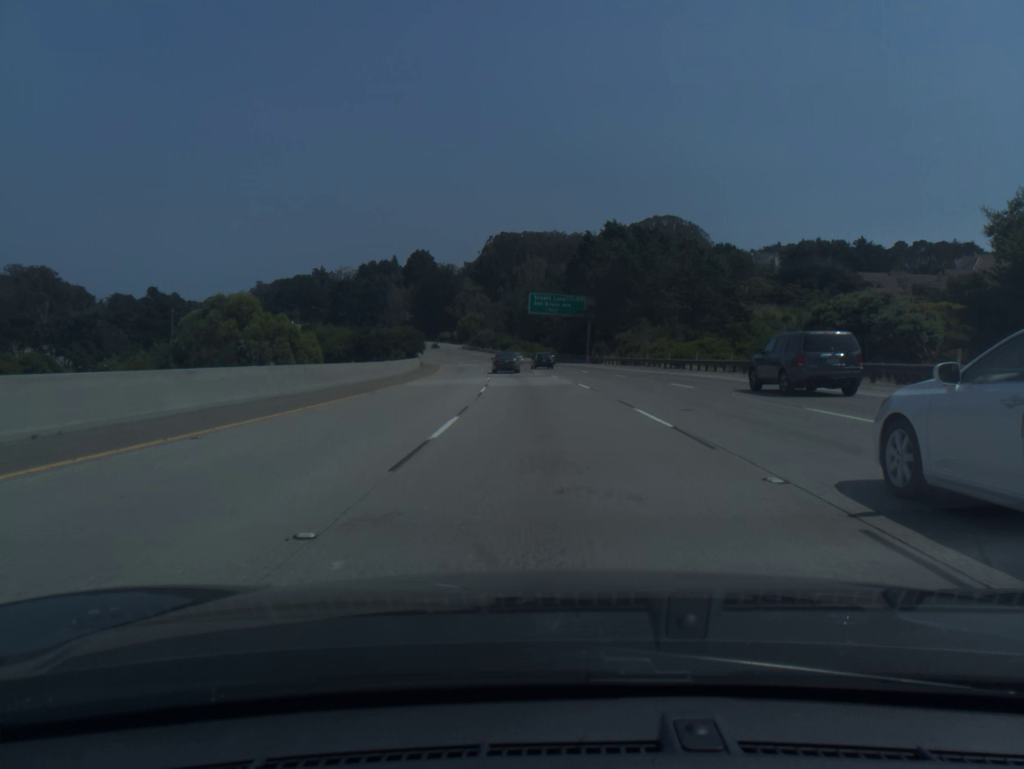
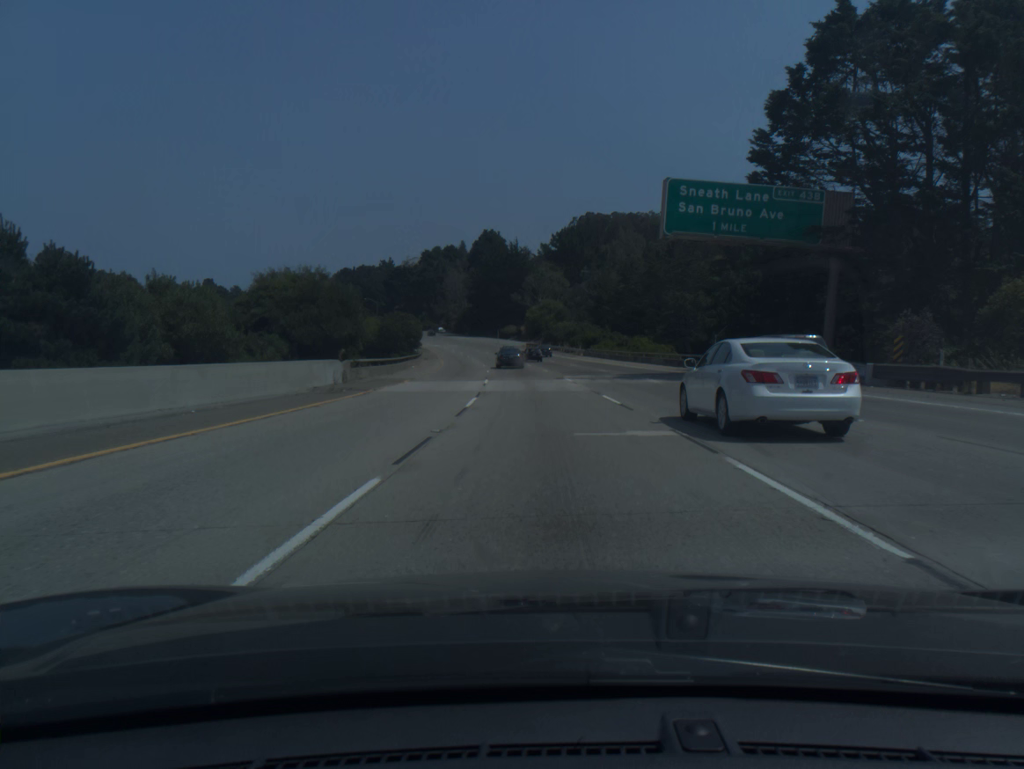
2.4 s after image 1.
(-3.2, +66.0) m; -6°
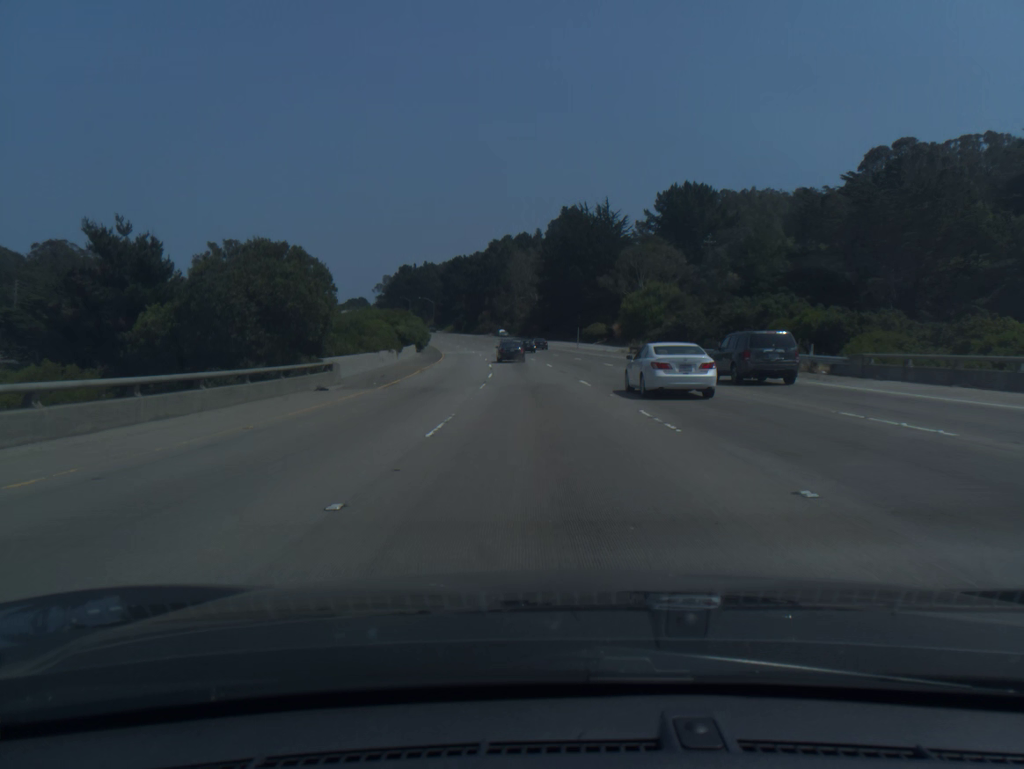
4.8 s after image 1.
(-3.3, +65.7) m; -6°
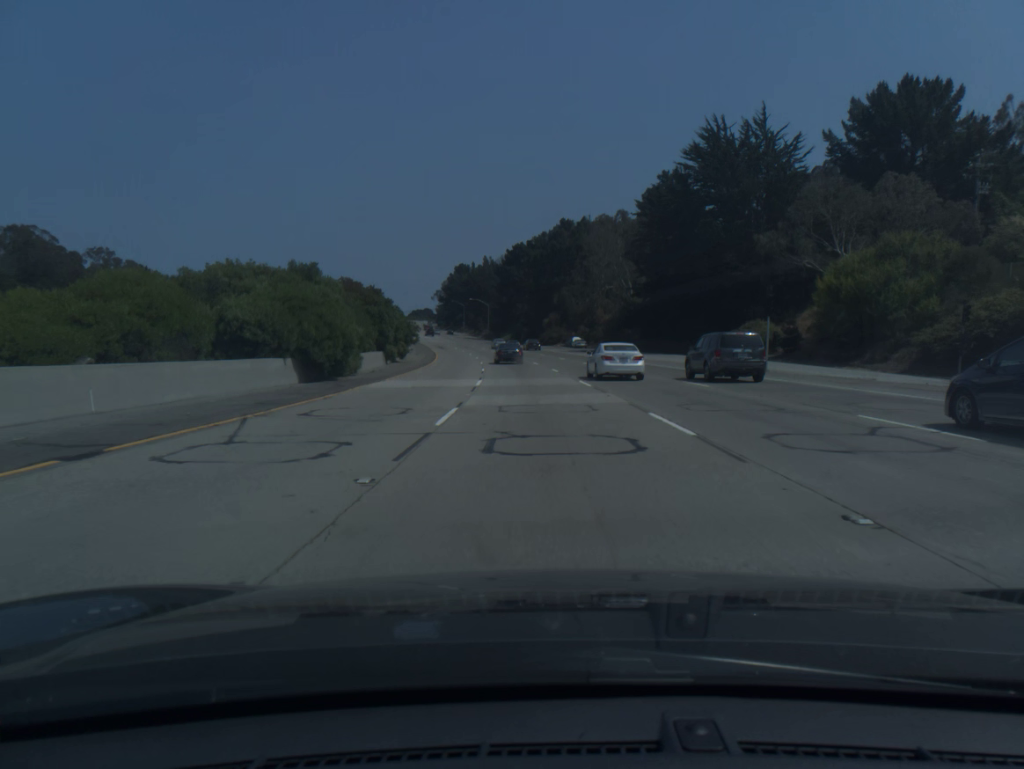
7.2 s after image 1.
(-3.1, +65.3) m; -5°
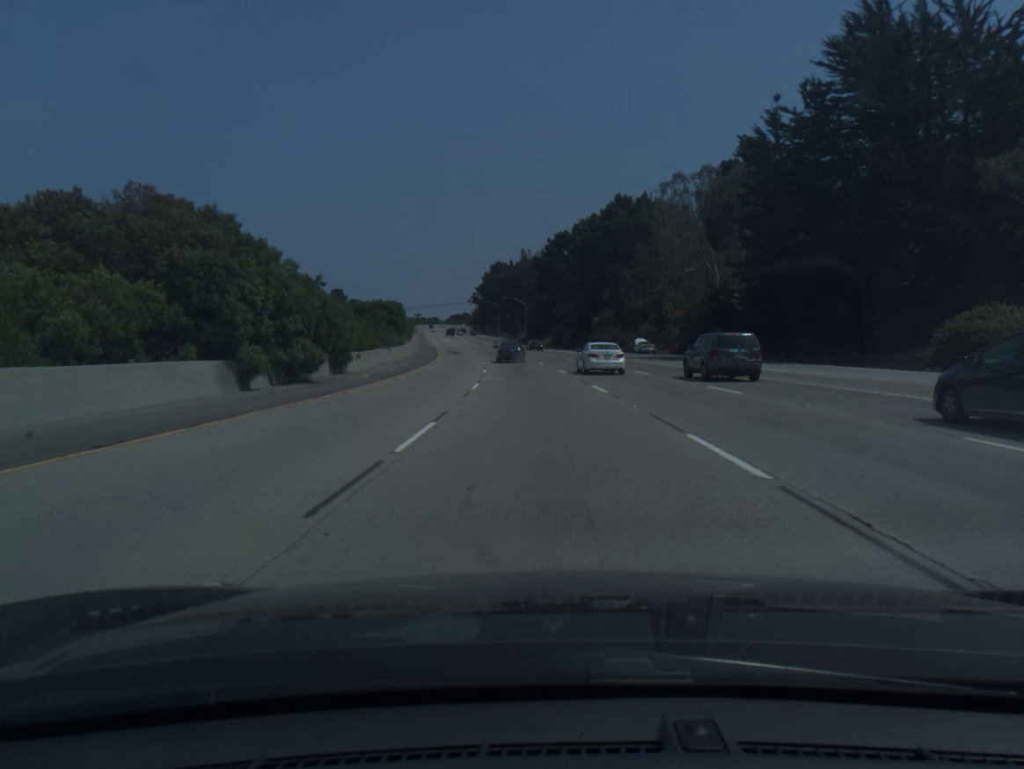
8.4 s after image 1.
(-0.9, +32.4) m; -3°
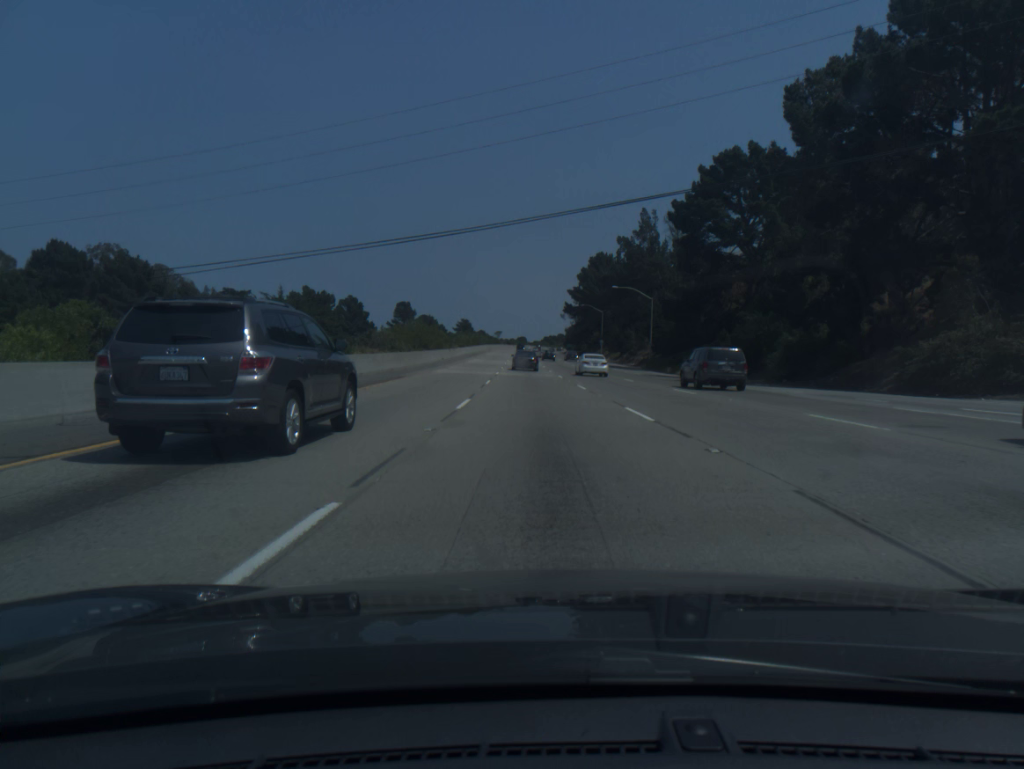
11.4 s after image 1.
(-5.1, +80.0) m; -7°
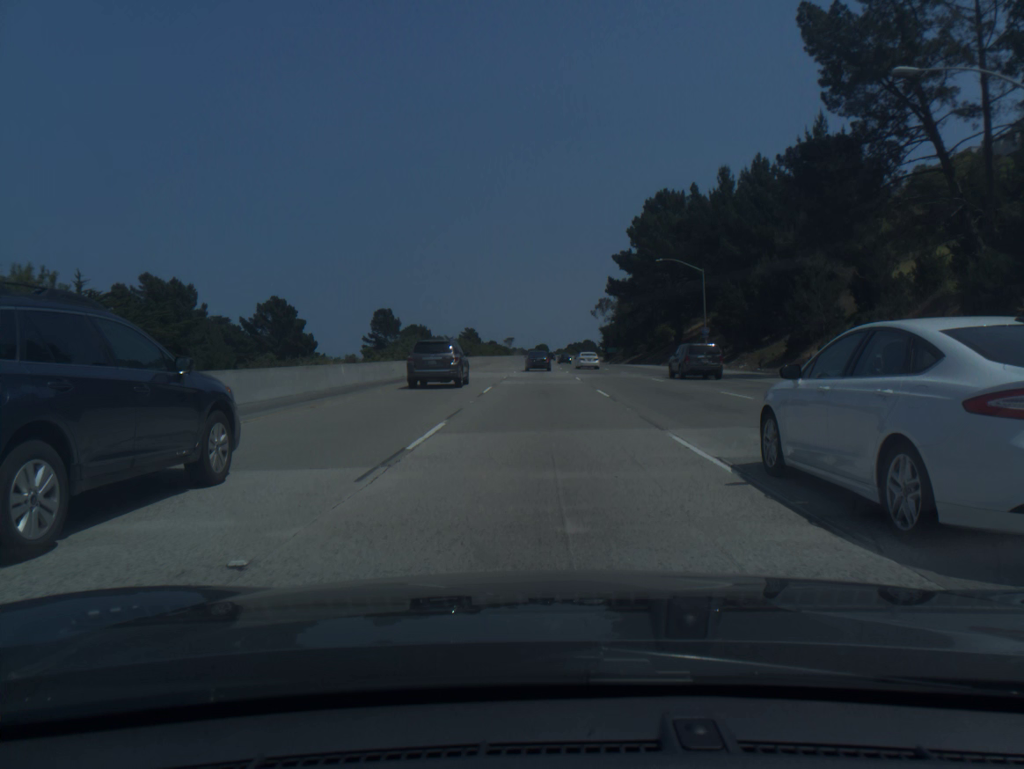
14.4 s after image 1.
(-2.0, +79.4) m; -2°
